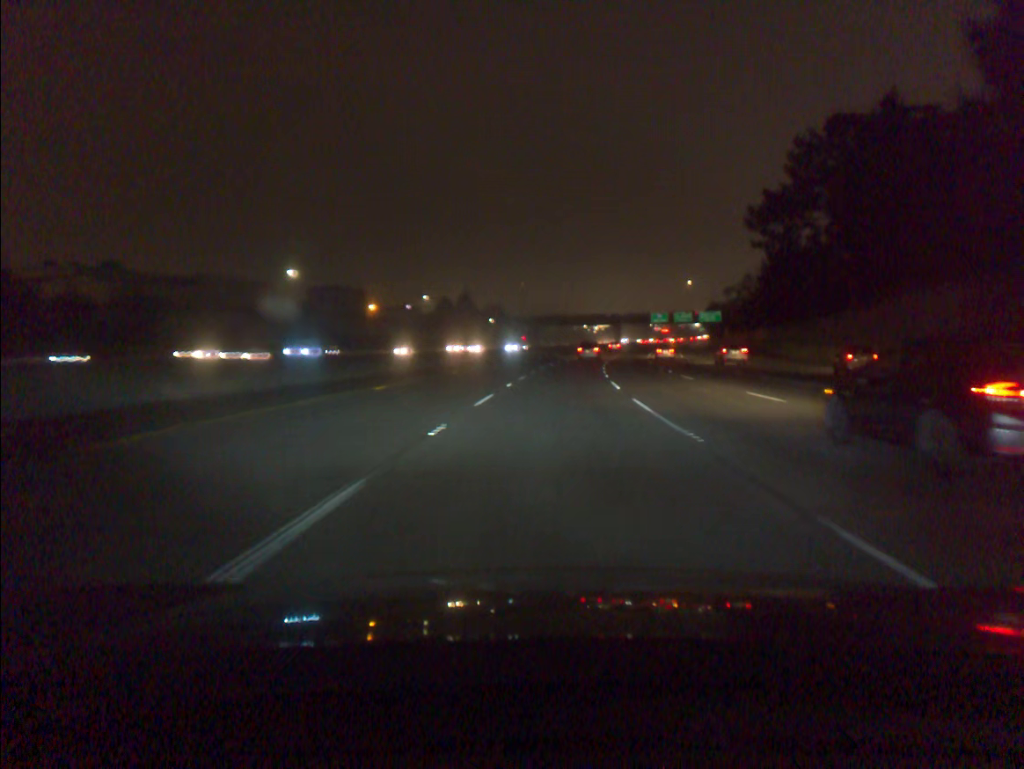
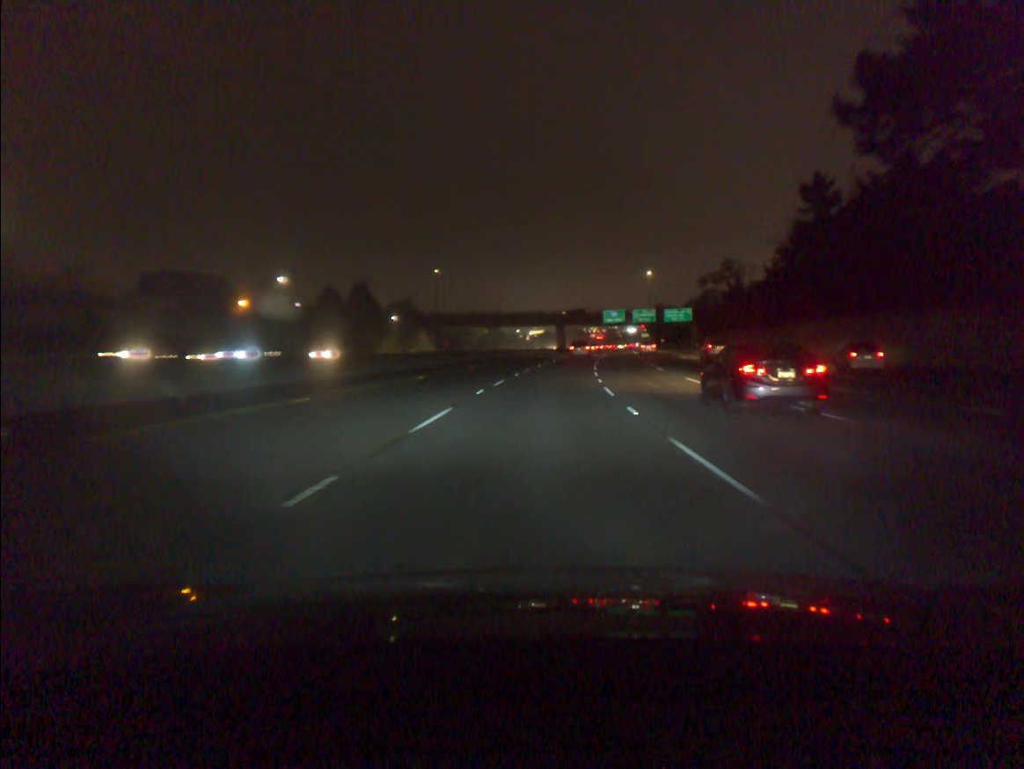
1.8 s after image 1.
(+2.3, +49.3) m; +5°
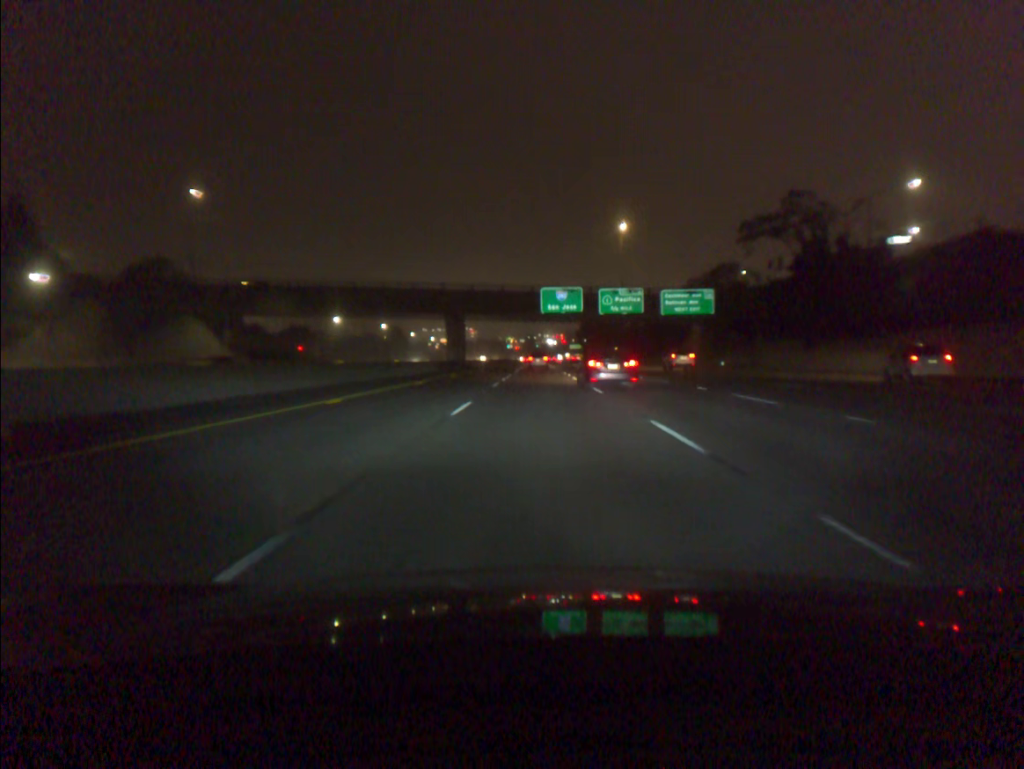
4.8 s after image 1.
(+4.8, +84.1) m; +6°
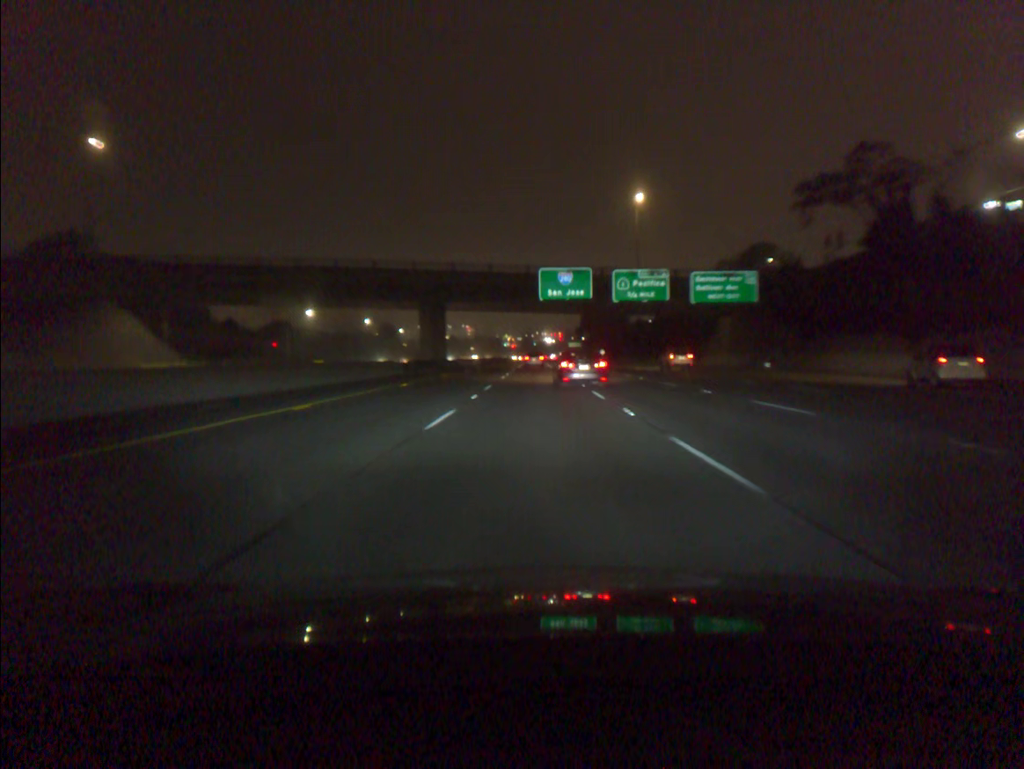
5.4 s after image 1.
(0.0, +17.1) m; 0°
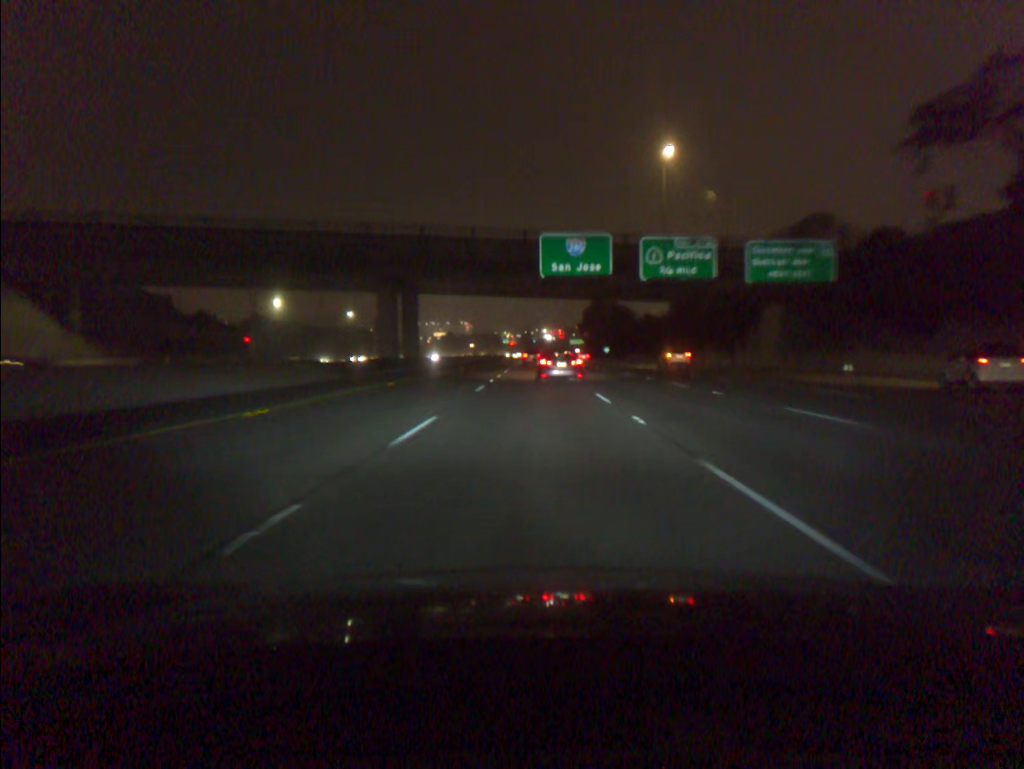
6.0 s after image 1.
(0.0, +17.3) m; 0°
